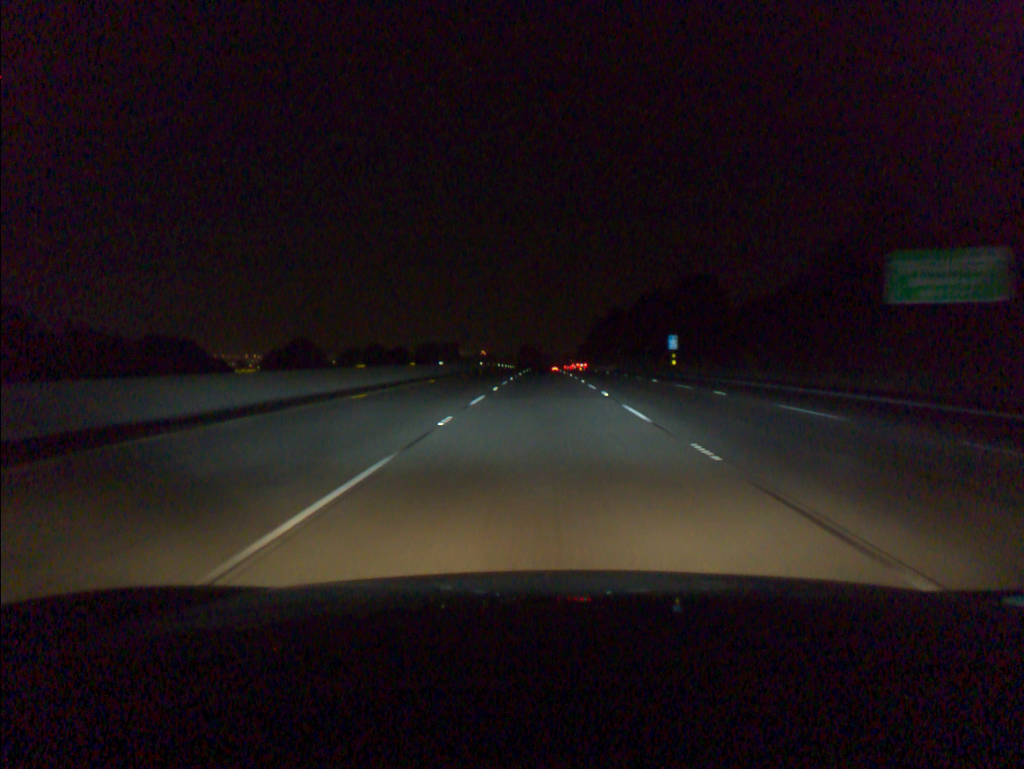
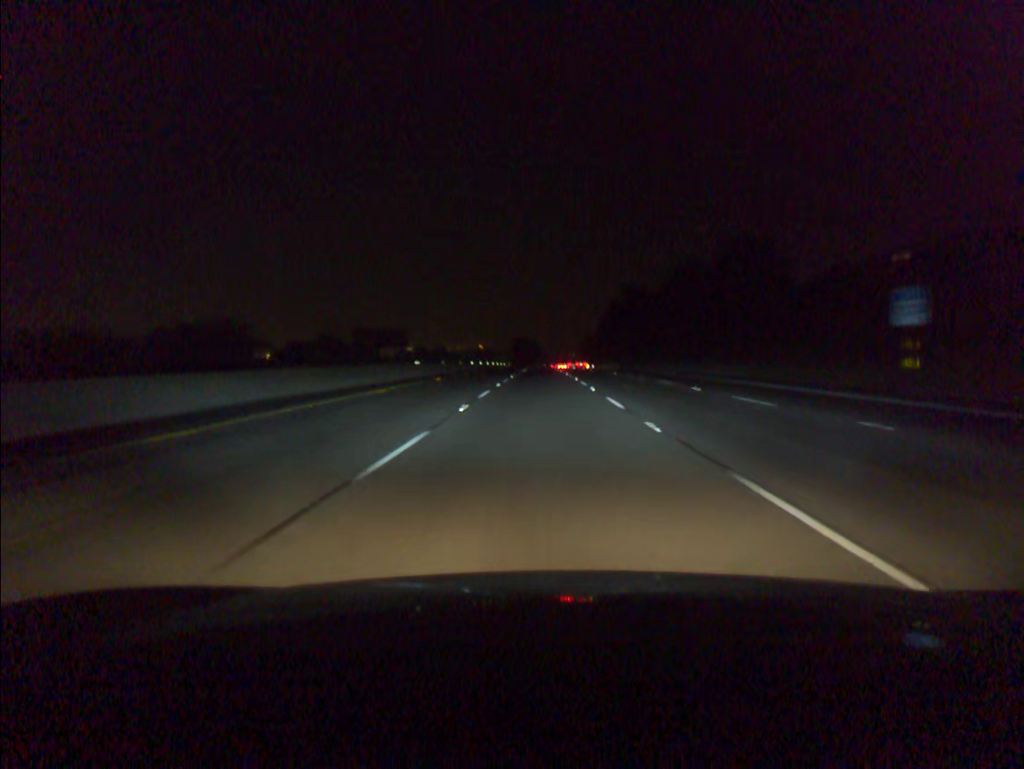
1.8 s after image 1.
(+0.1, +55.2) m; 0°
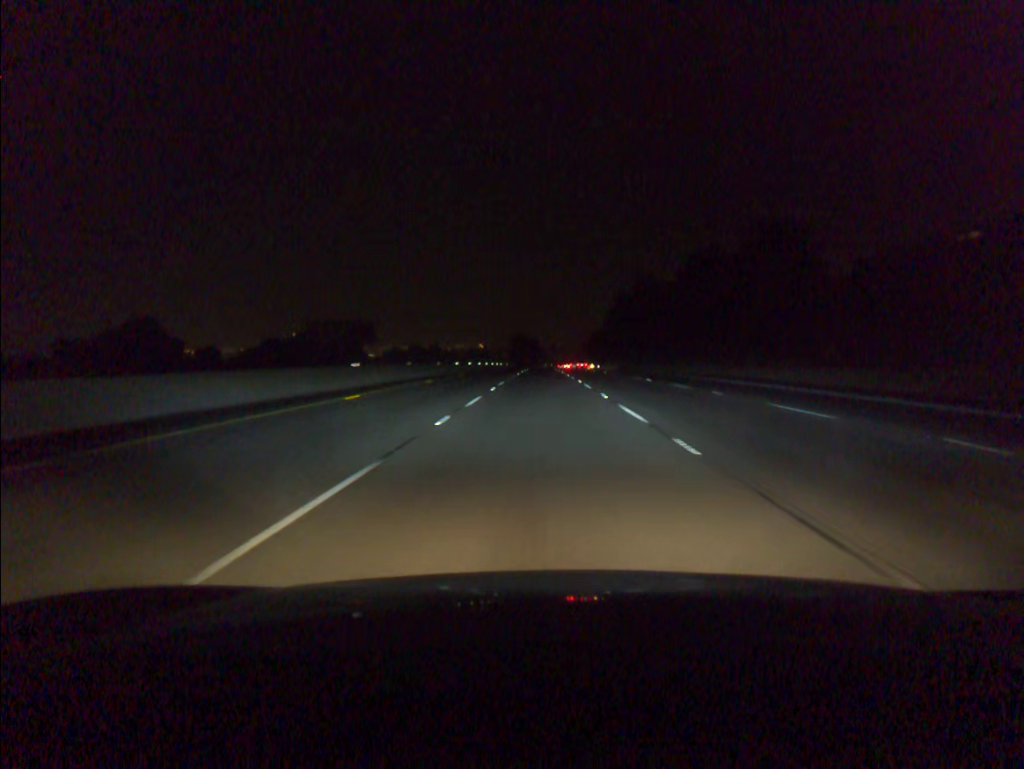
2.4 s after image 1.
(0.0, +18.4) m; 0°
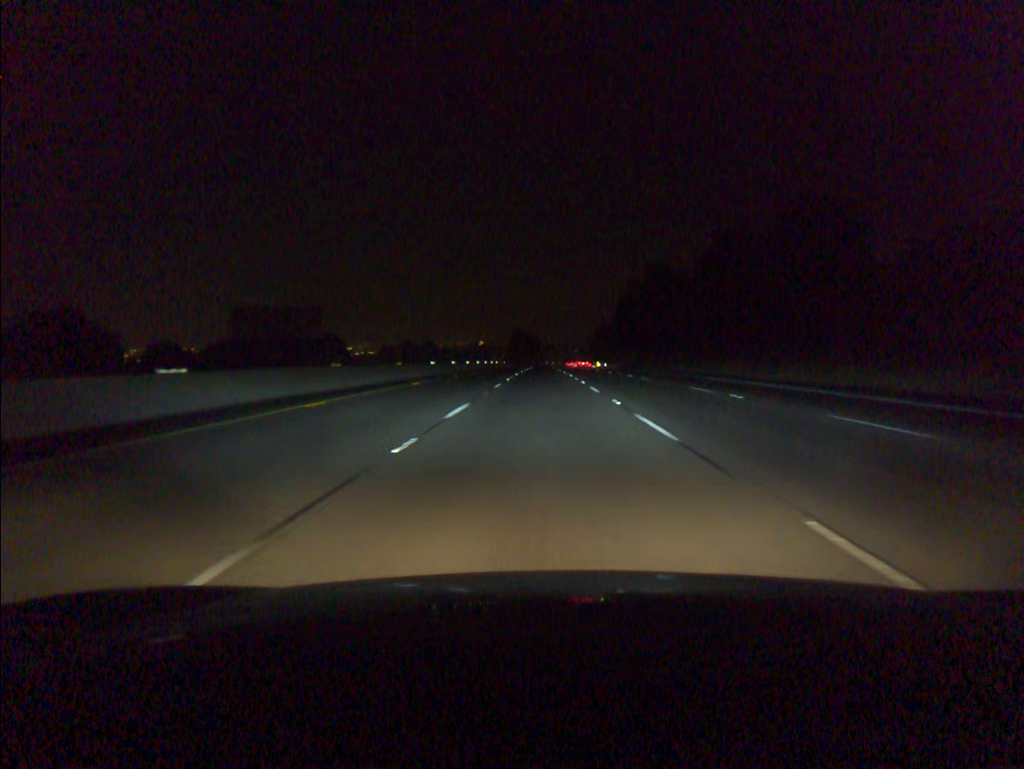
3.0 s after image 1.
(0.0, +18.4) m; 0°
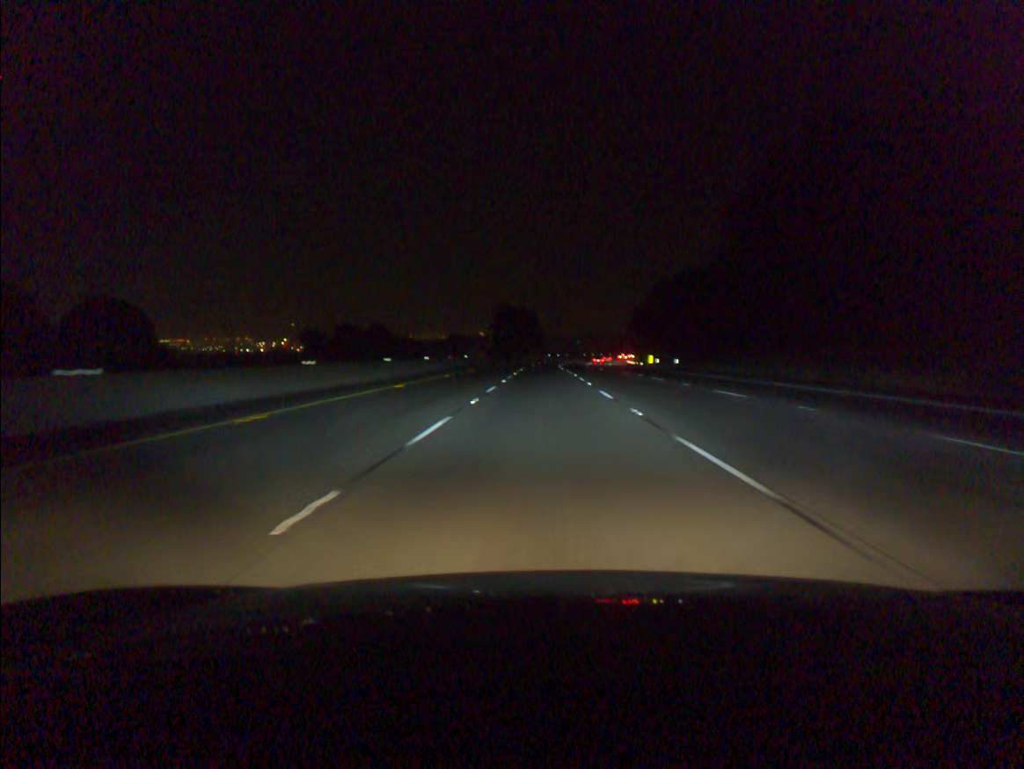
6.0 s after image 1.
(0.0, +91.9) m; 0°
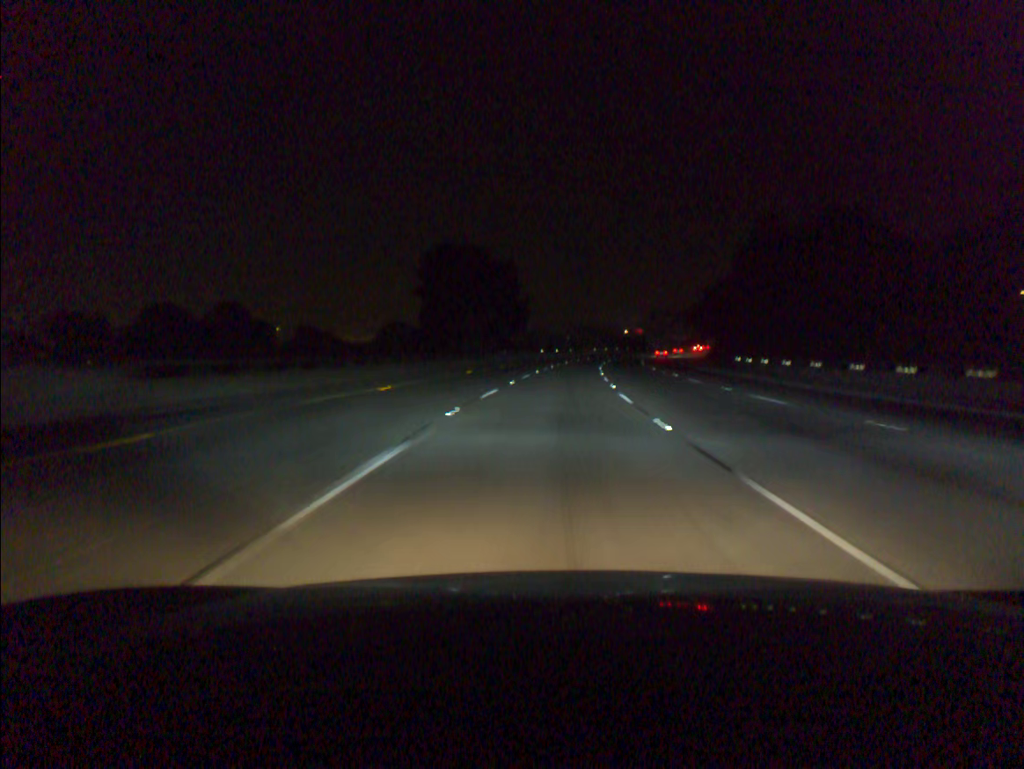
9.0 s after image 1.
(+0.3, +92.3) m; +1°
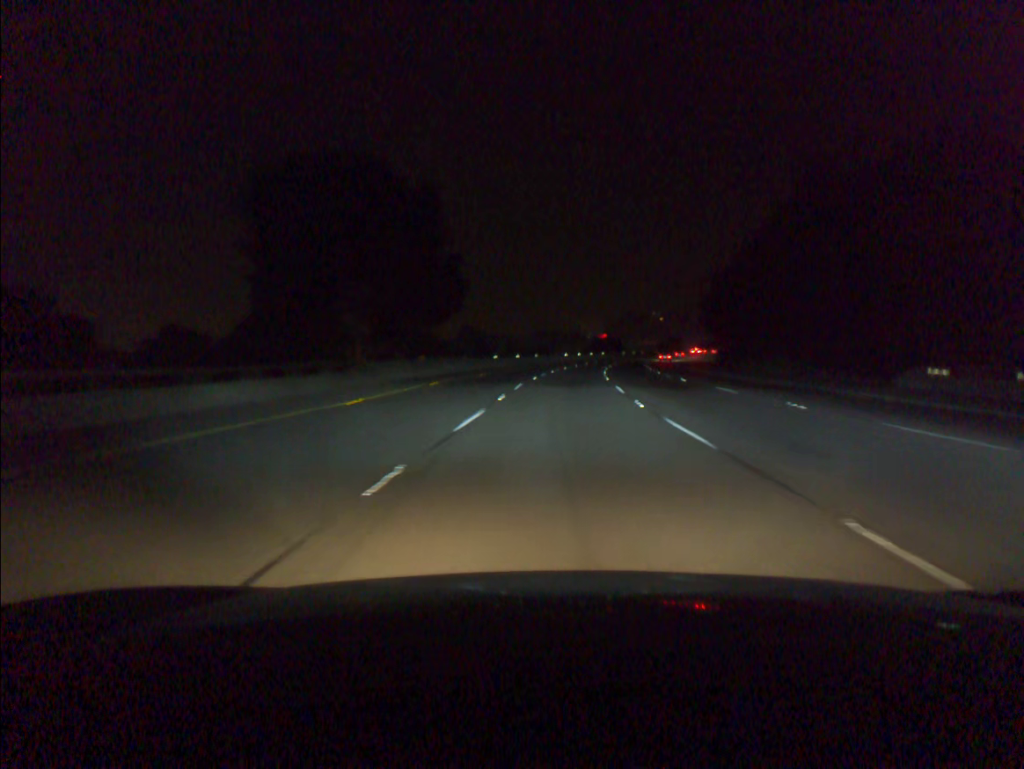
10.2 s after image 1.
(+0.8, +36.9) m; +3°
